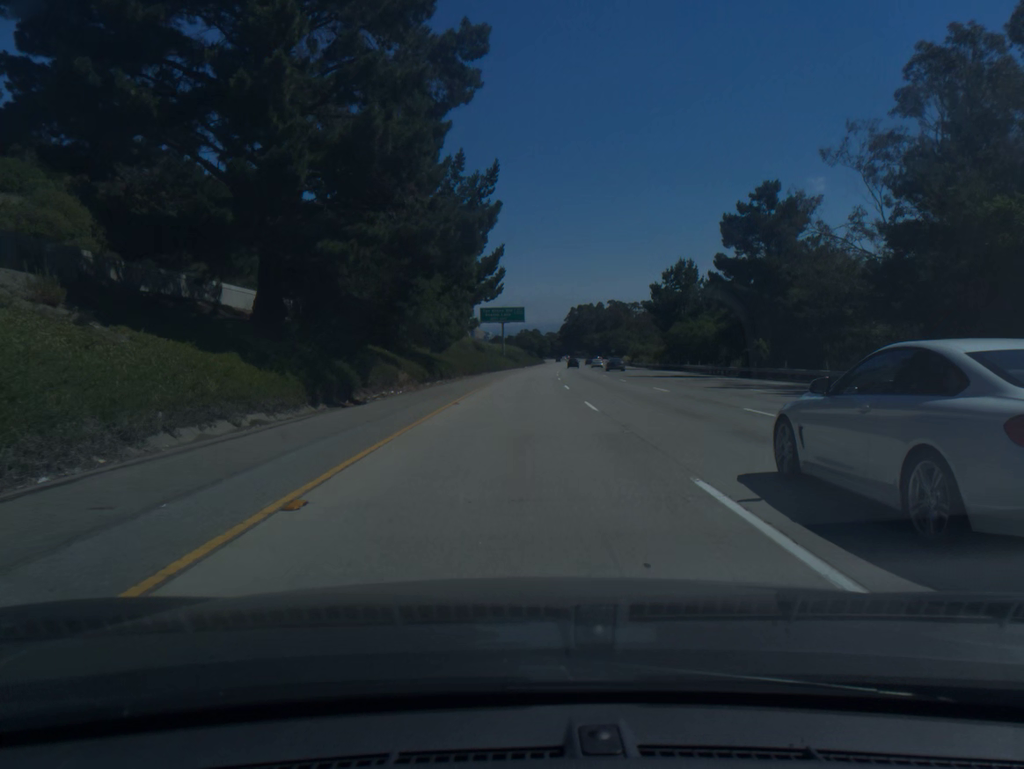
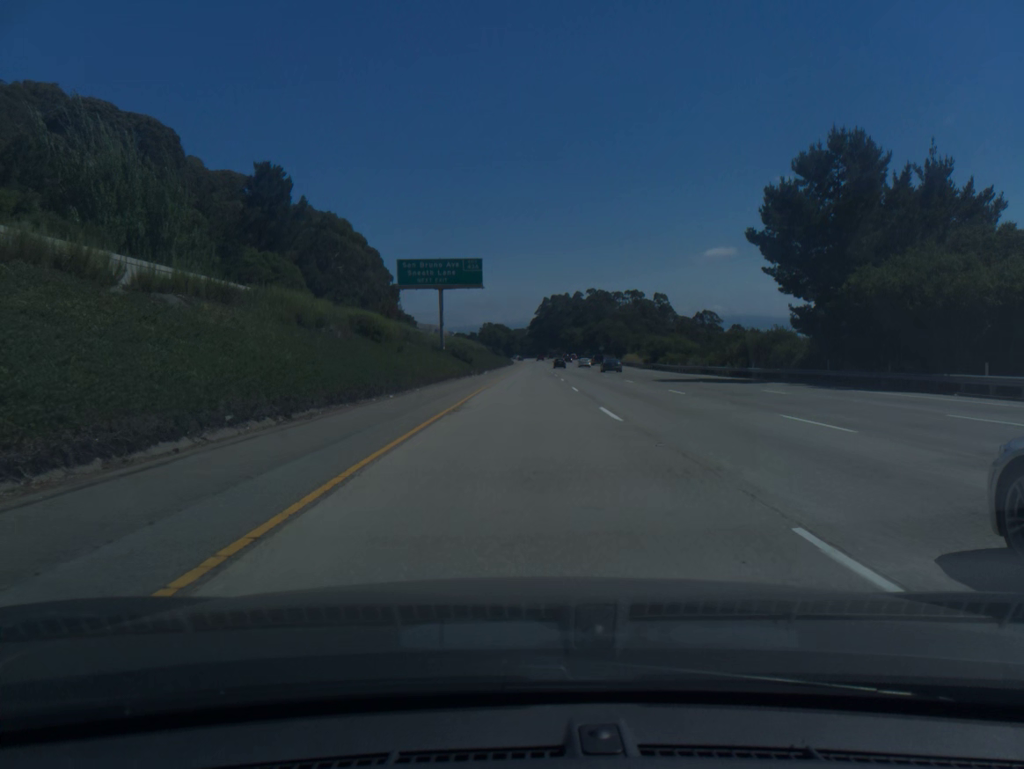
(+1.2, +61.2) m; +2°
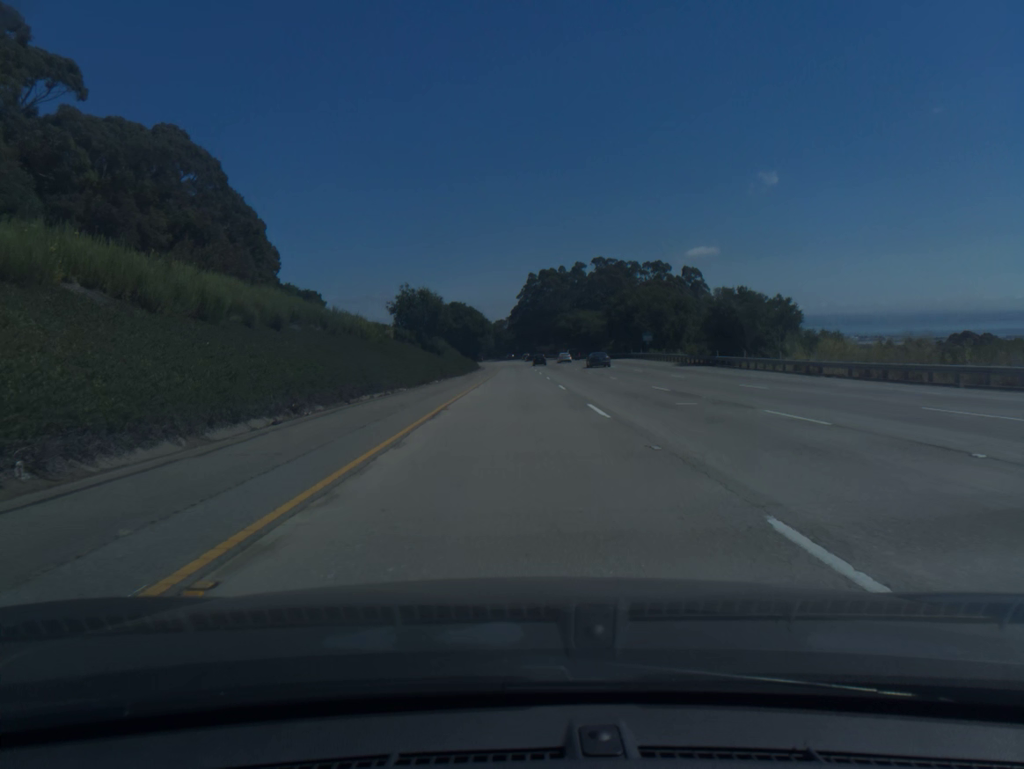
(+2.3, +101.9) m; +1°
